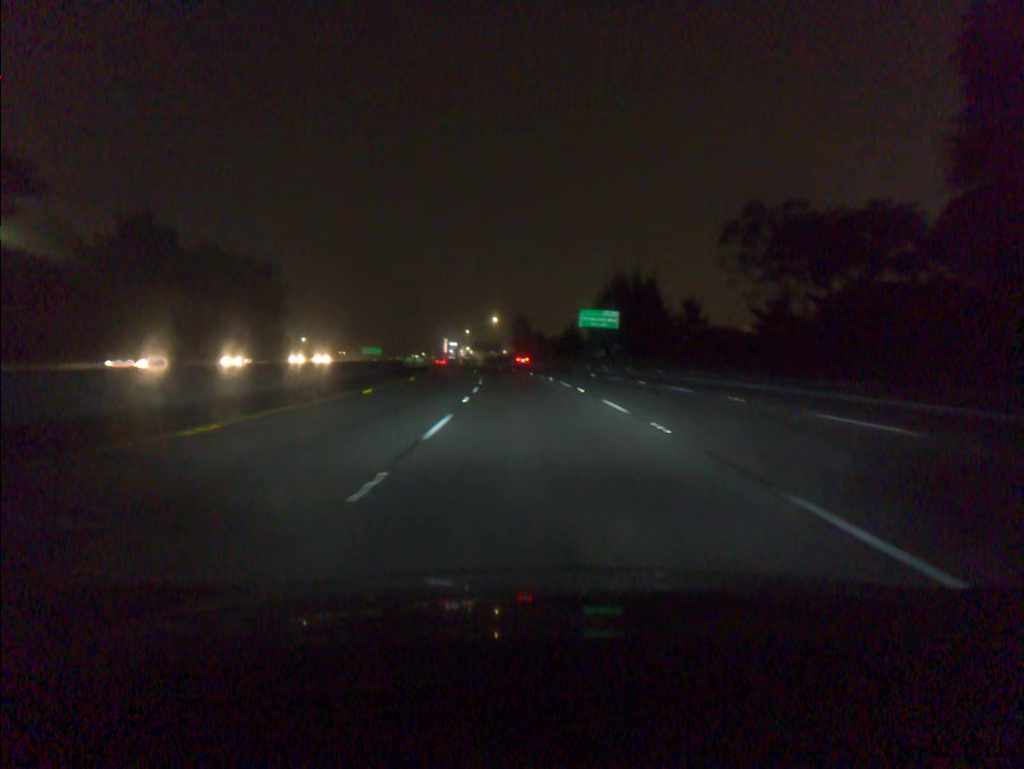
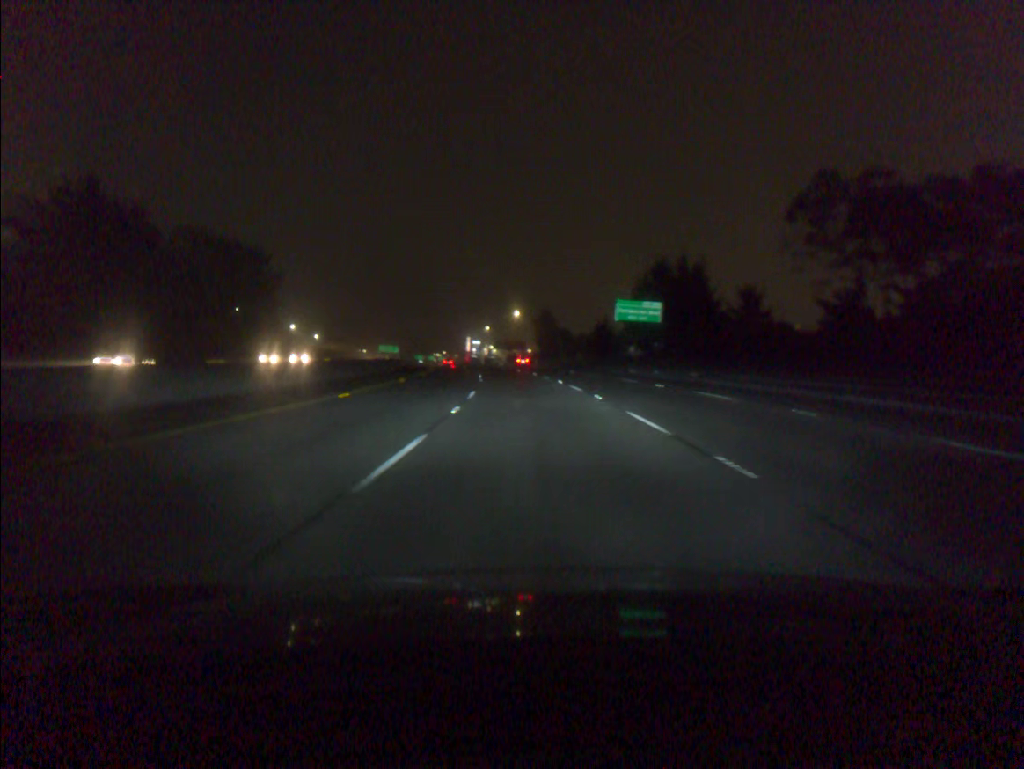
(-0.3, +19.0) m; -2°
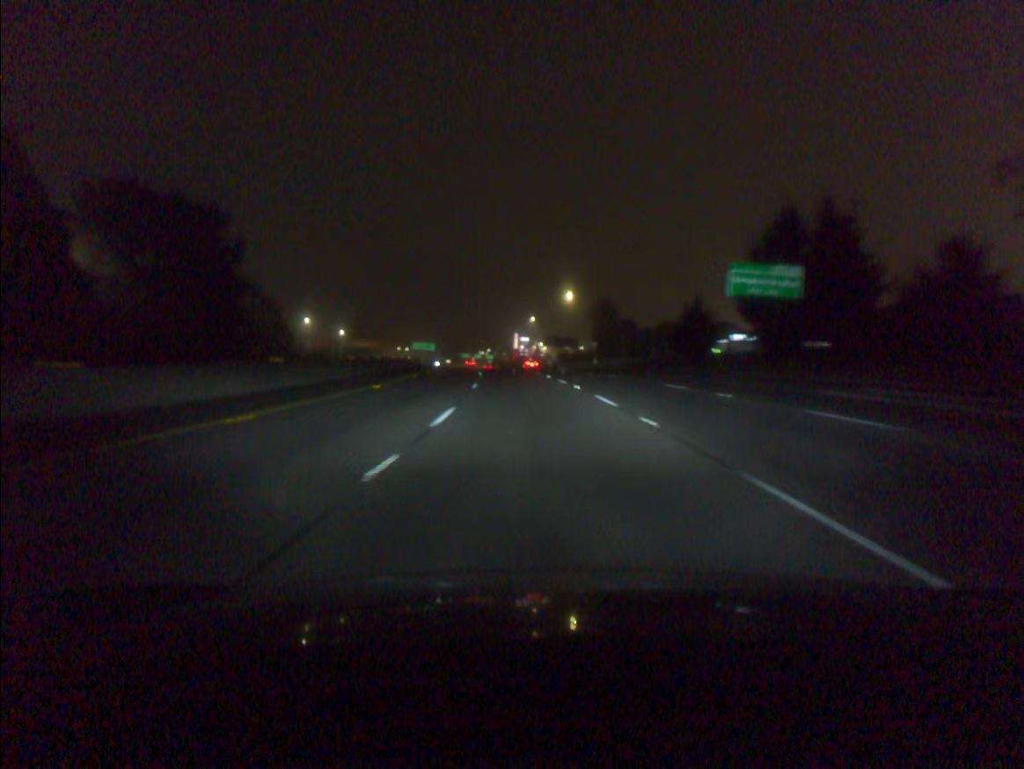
(-1.2, +37.9) m; -4°
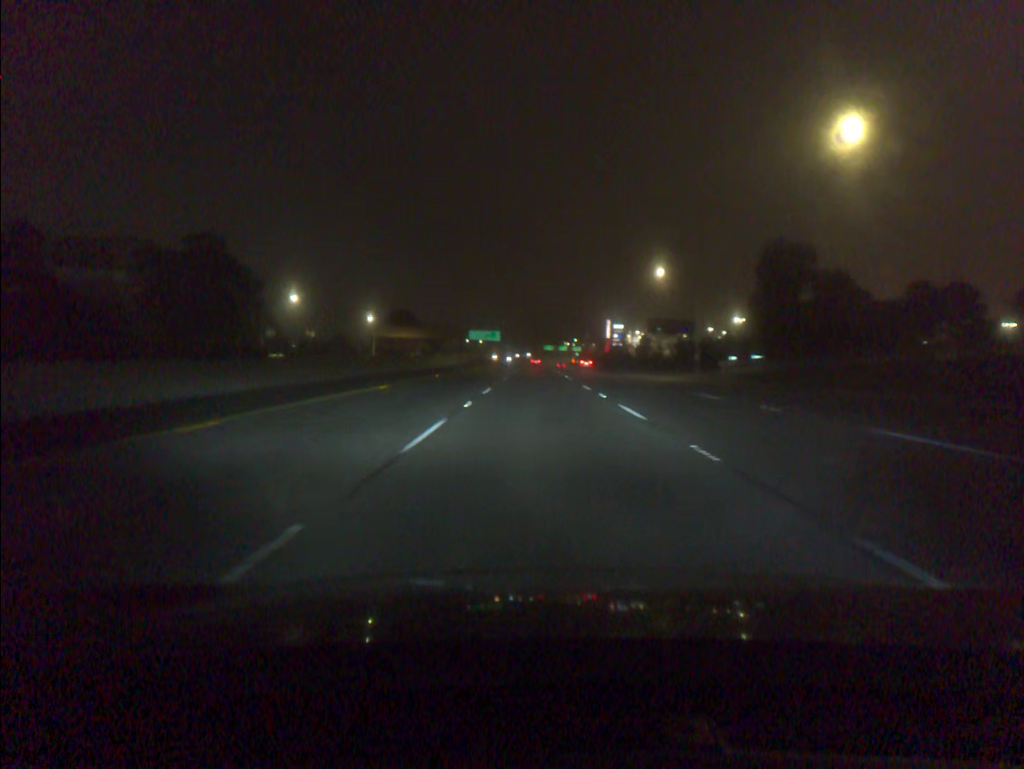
(-4.6, +75.6) m; -6°
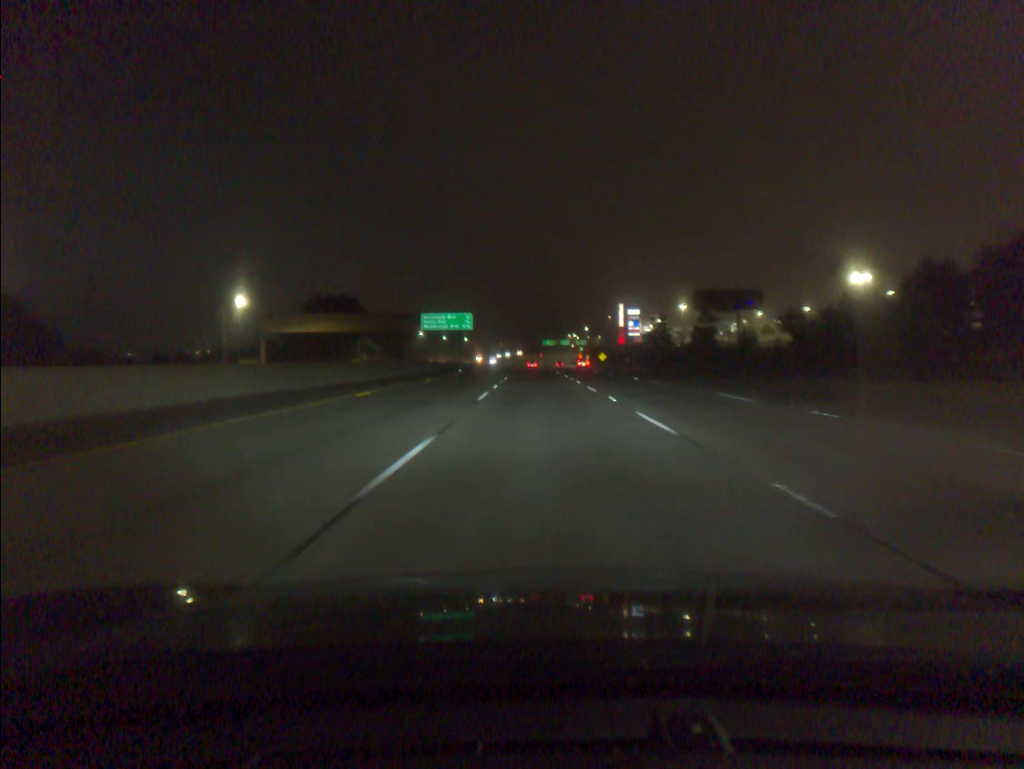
(-0.4, +75.9) m; 0°
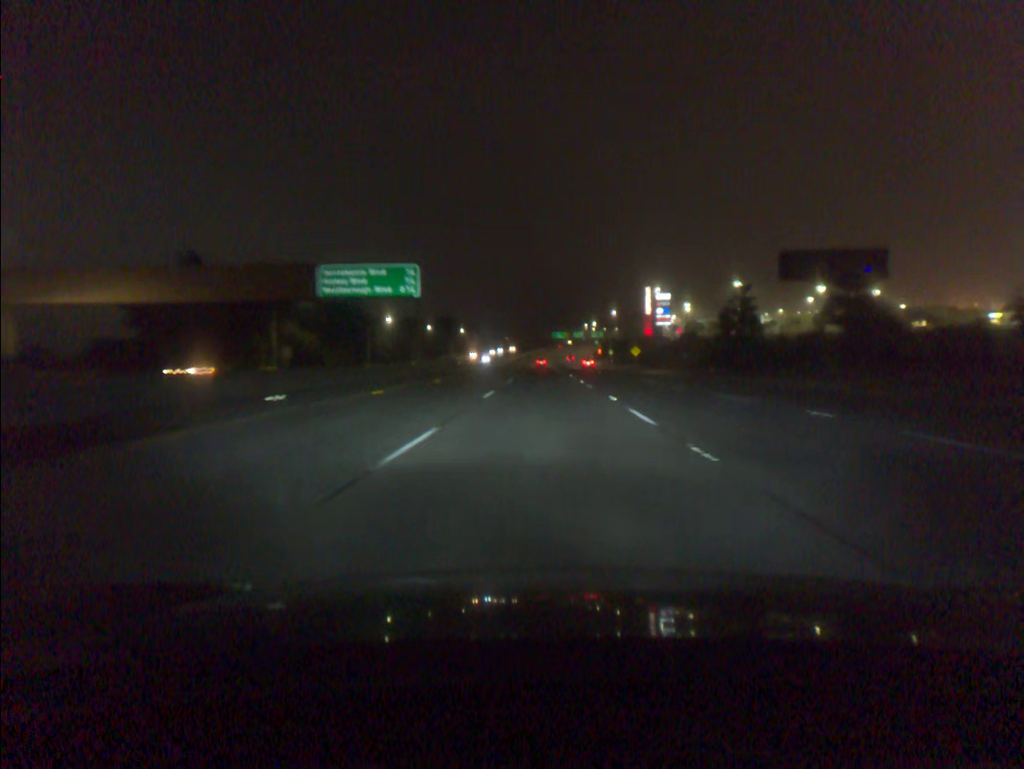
(-0.3, +56.7) m; -1°
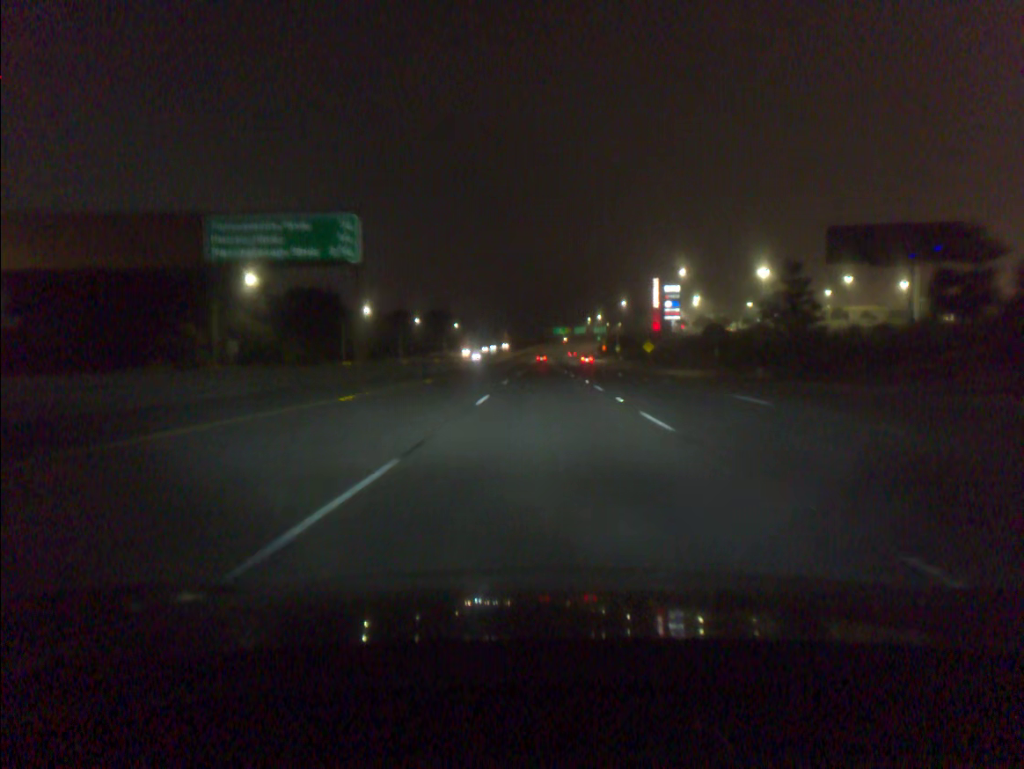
(0.0, +18.9) m; 0°
